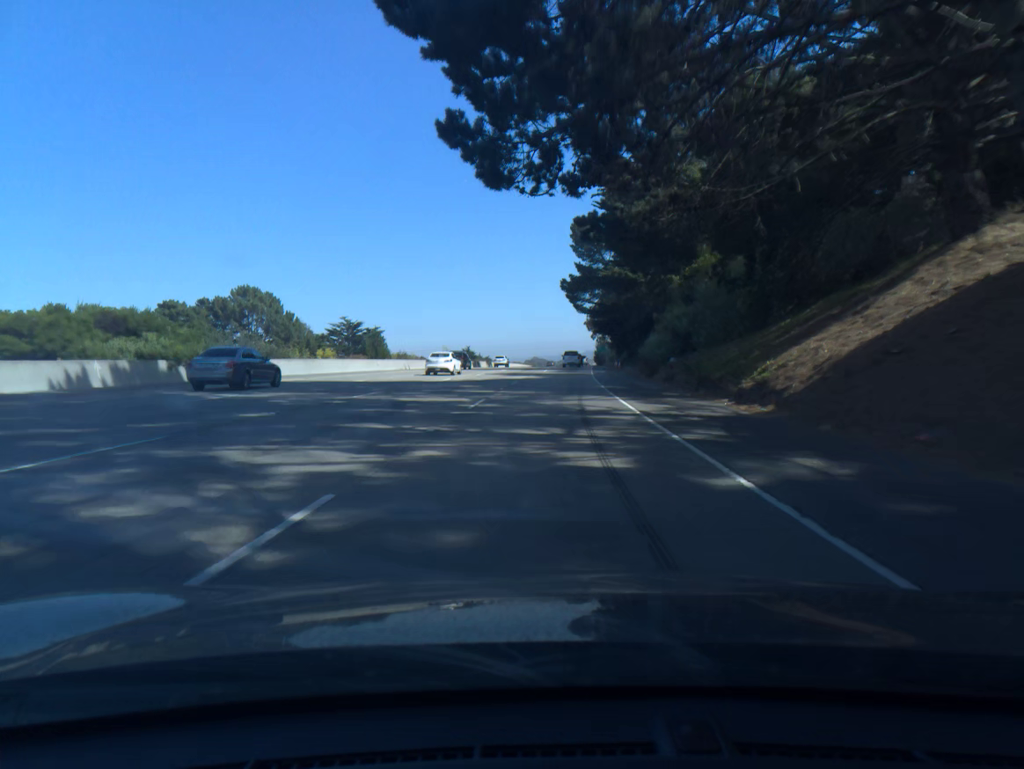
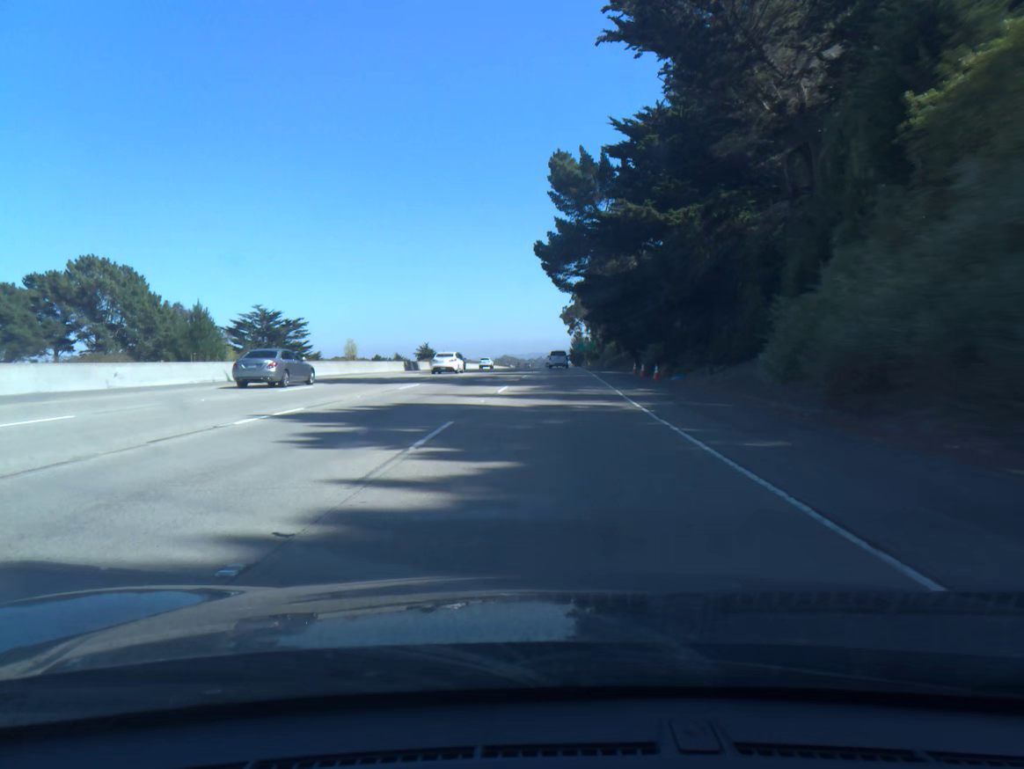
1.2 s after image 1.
(+0.7, +36.9) m; +2°
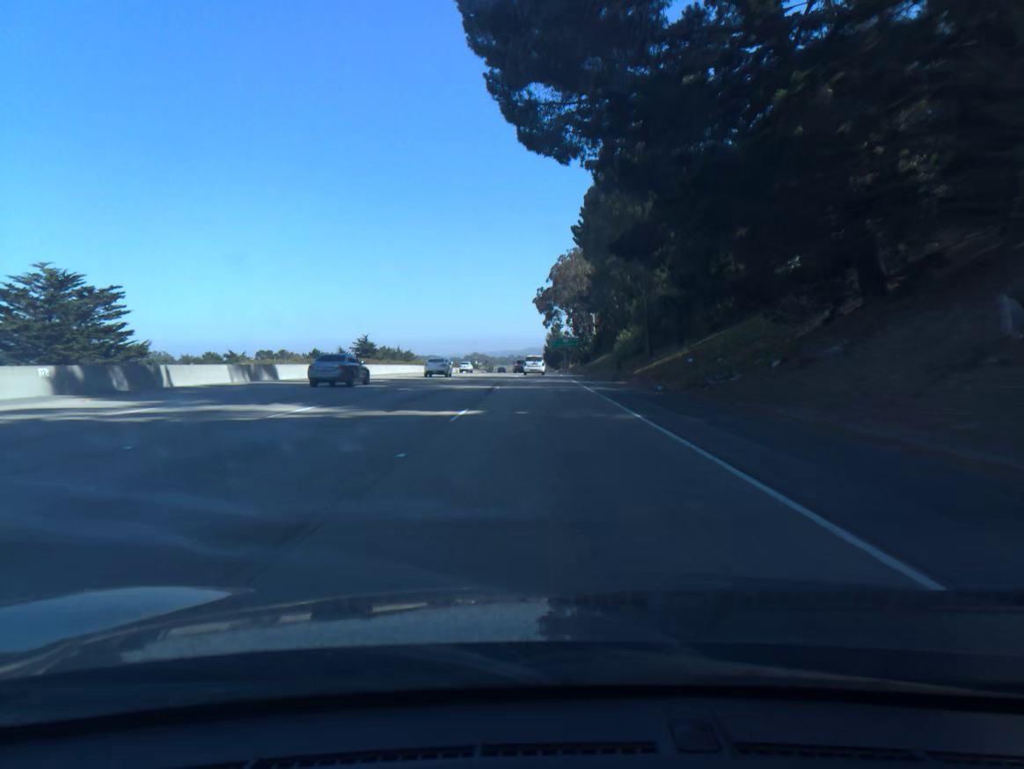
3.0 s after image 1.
(+1.2, +53.8) m; +2°
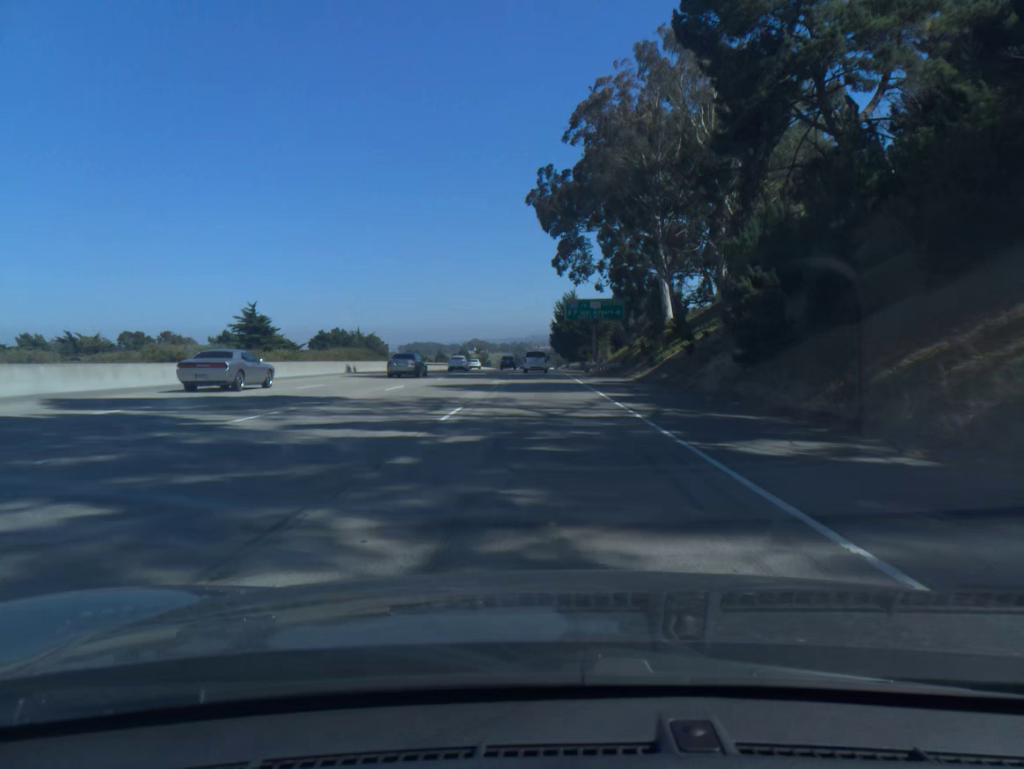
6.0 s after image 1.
(-0.1, +87.8) m; 0°
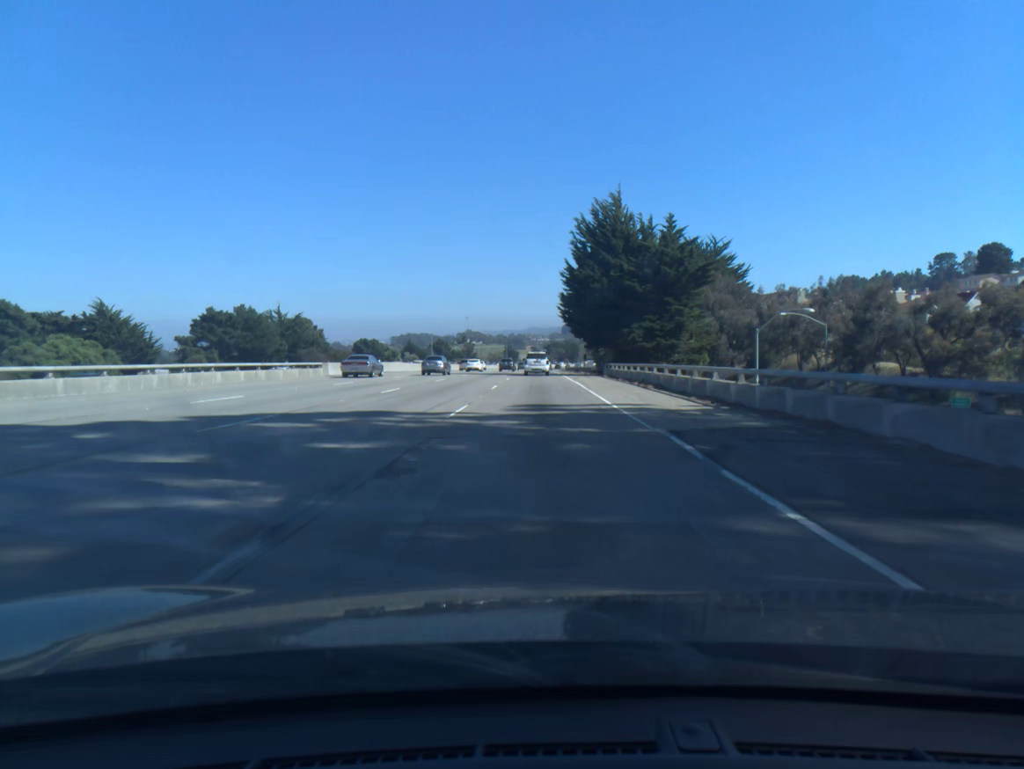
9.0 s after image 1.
(0.0, +86.1) m; 0°
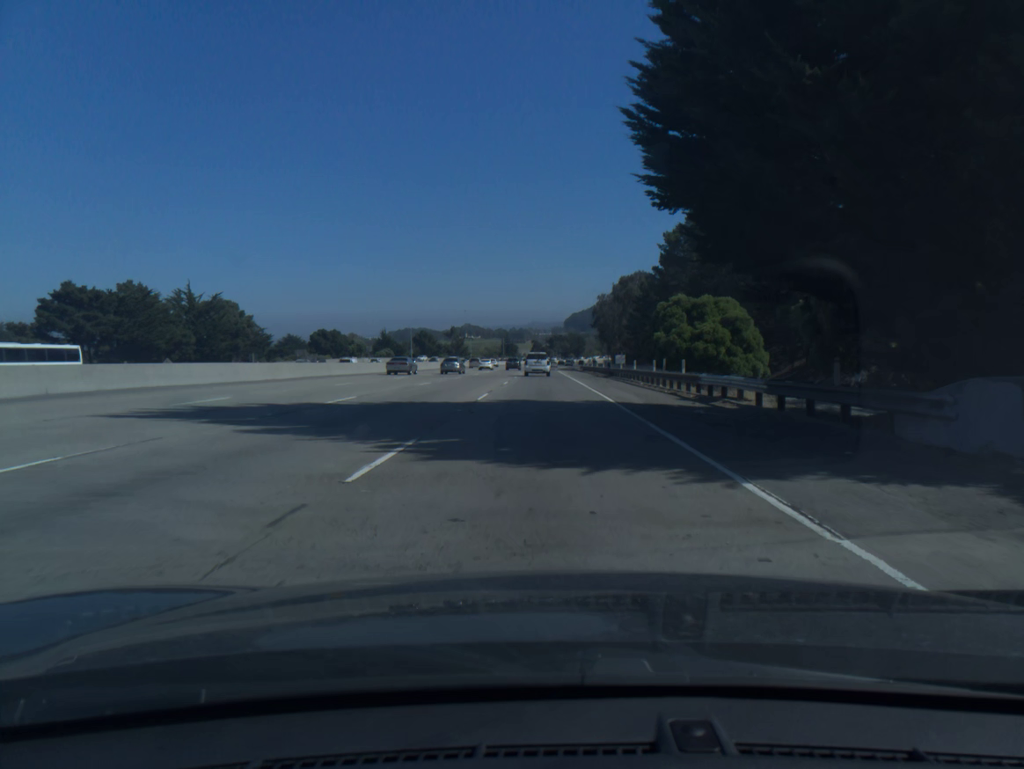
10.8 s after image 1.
(-0.2, +51.5) m; 0°
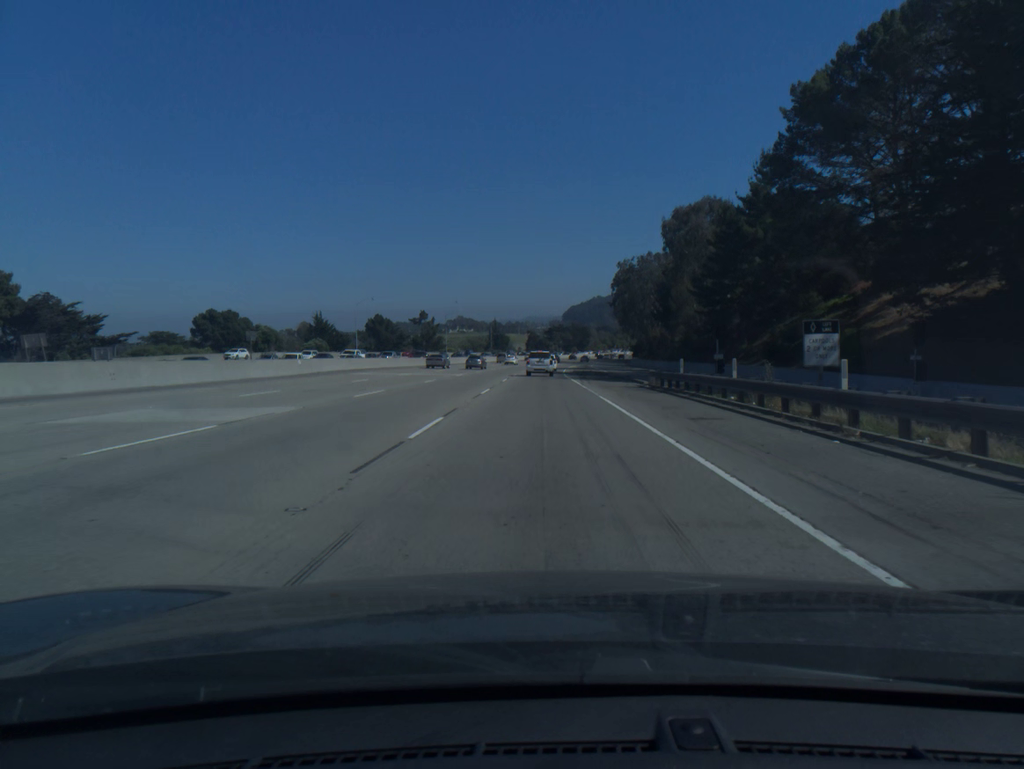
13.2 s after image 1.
(+0.2, +69.0) m; 0°
